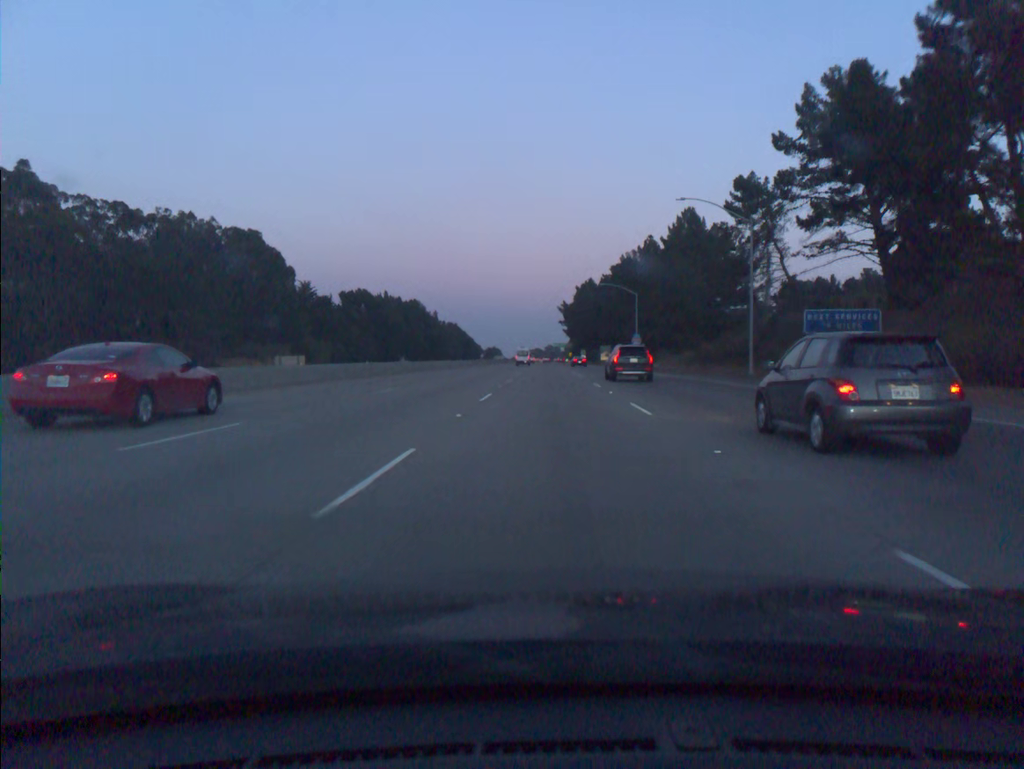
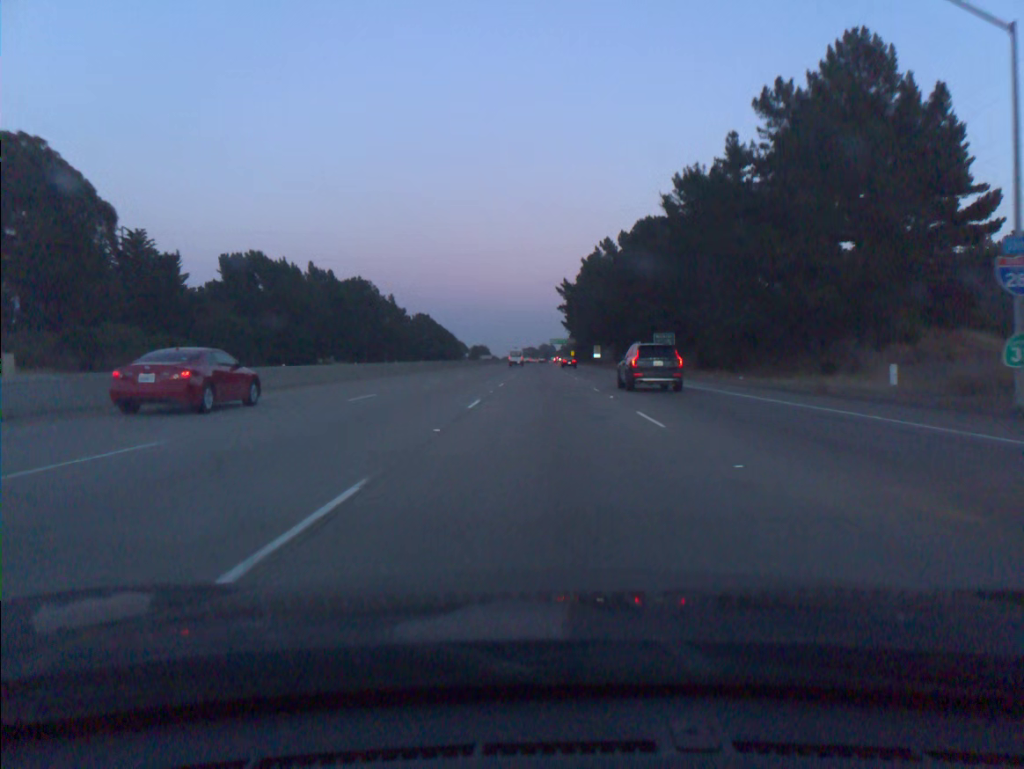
(+0.6, +75.3) m; +1°
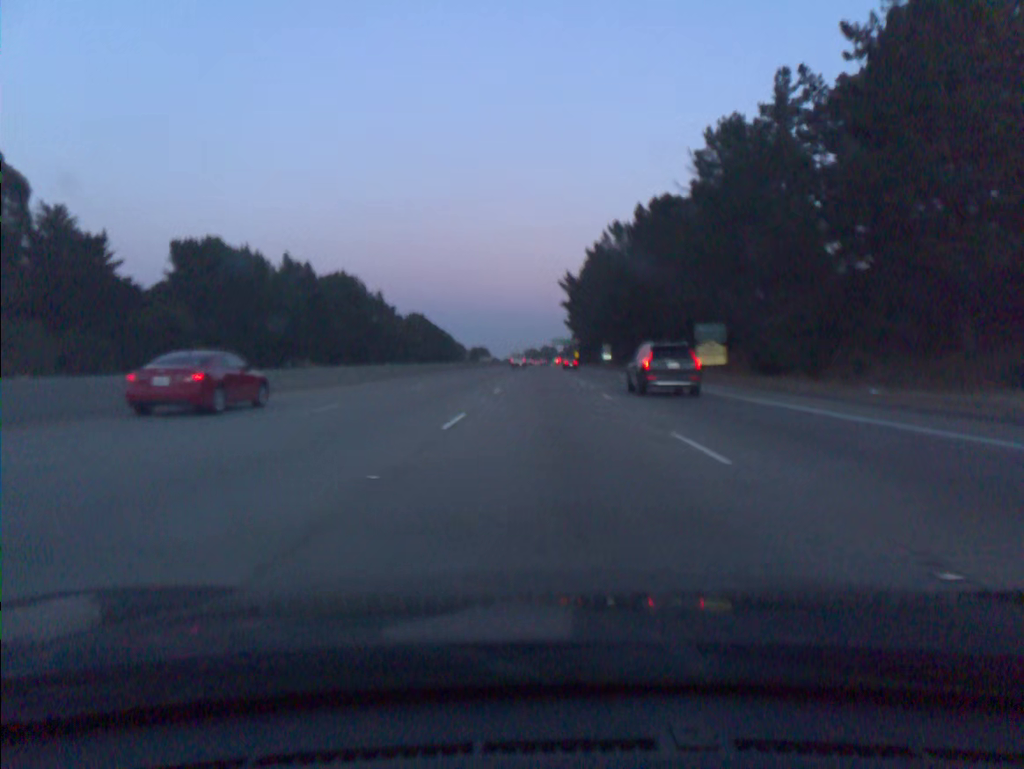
(0.0, +19.2) m; 0°
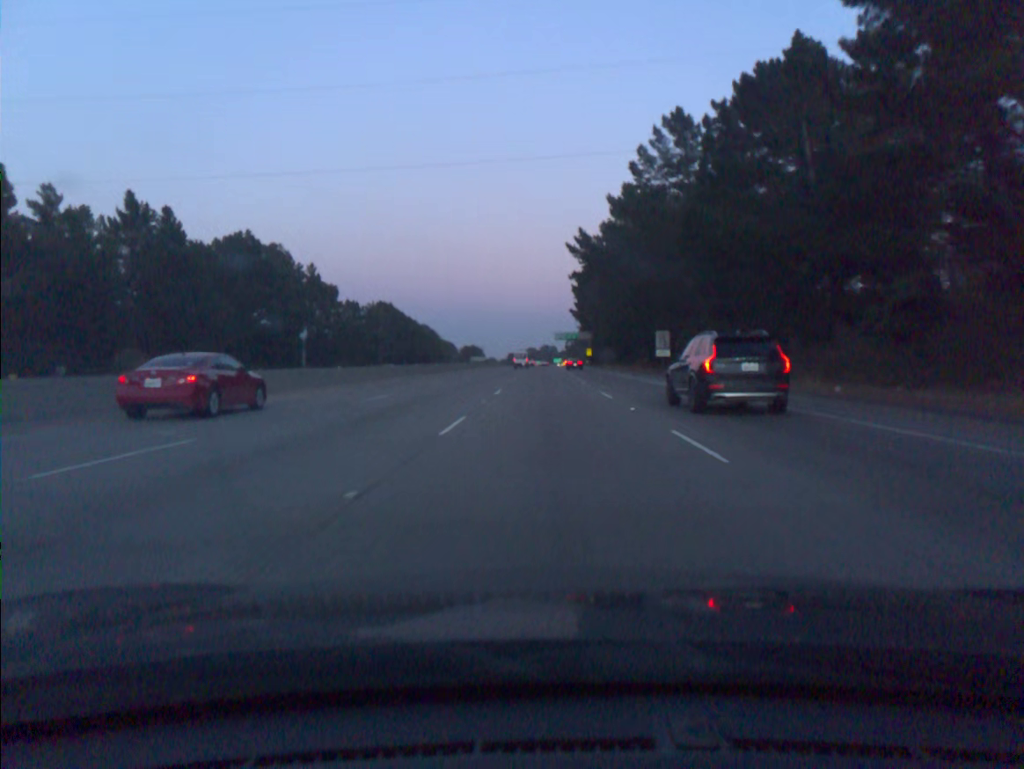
(0.0, +59.2) m; 0°
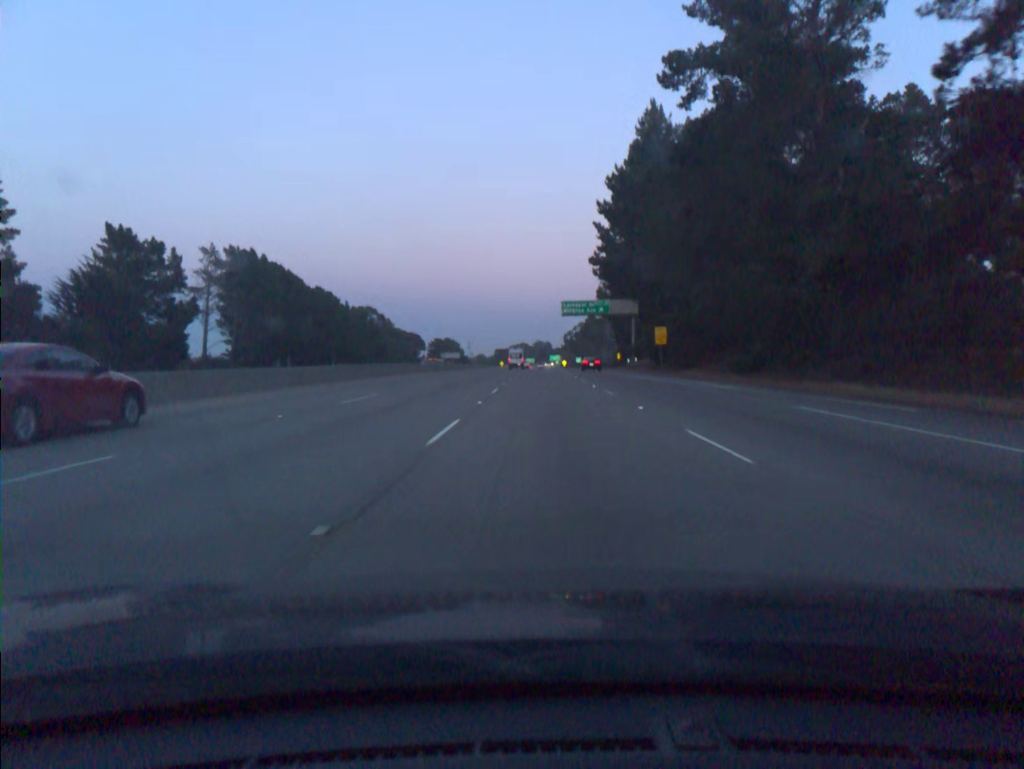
(+0.2, +103.6) m; 0°
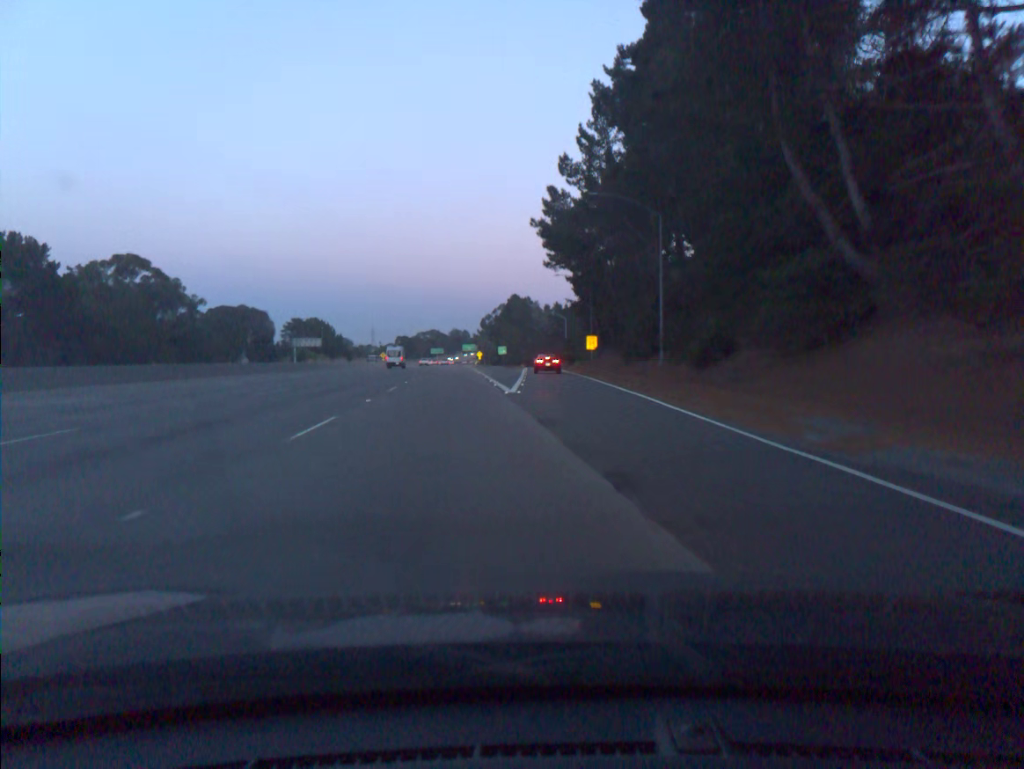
(+4.3, +103.5) m; +6°
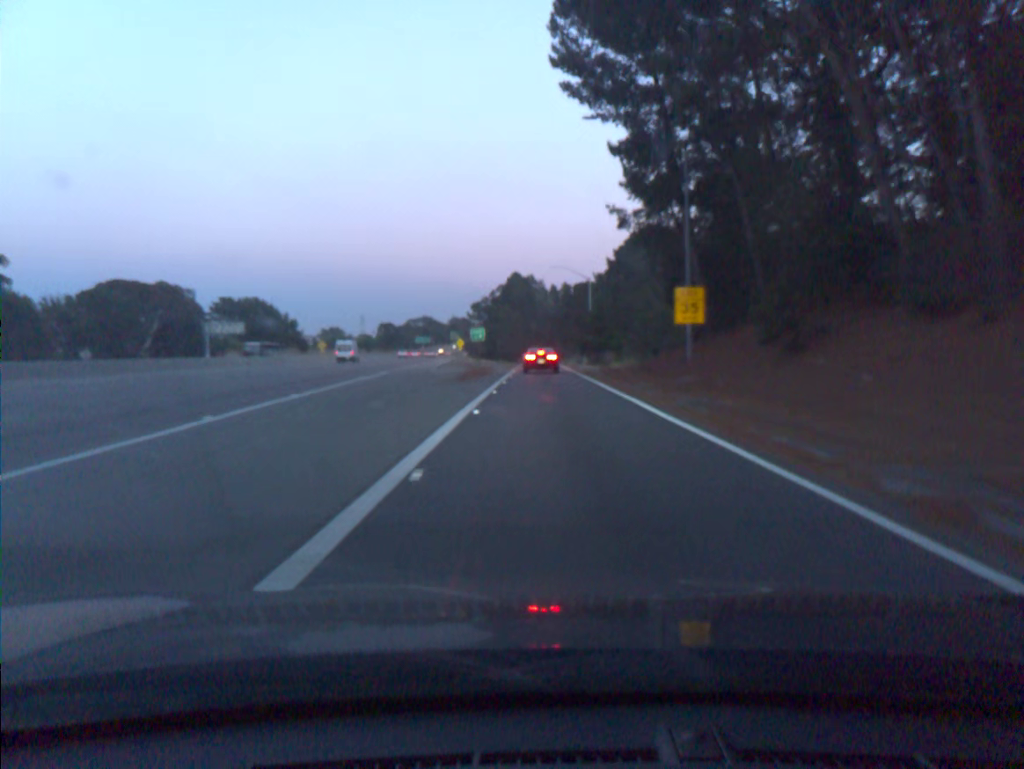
(0.0, +58.5) m; 0°
